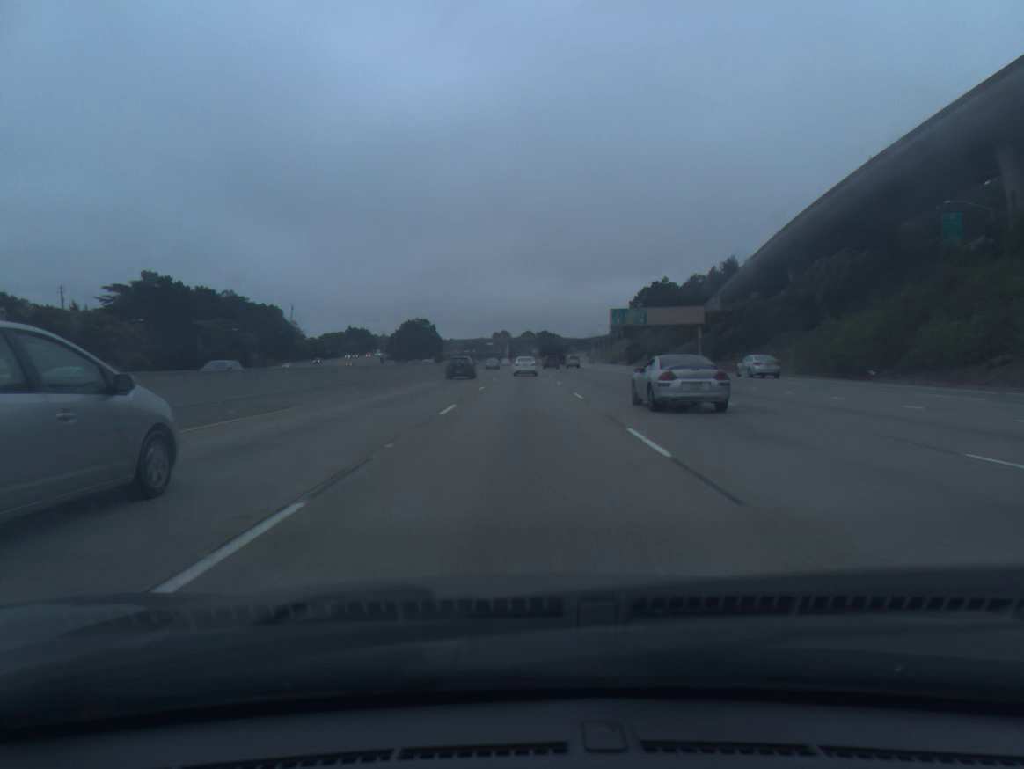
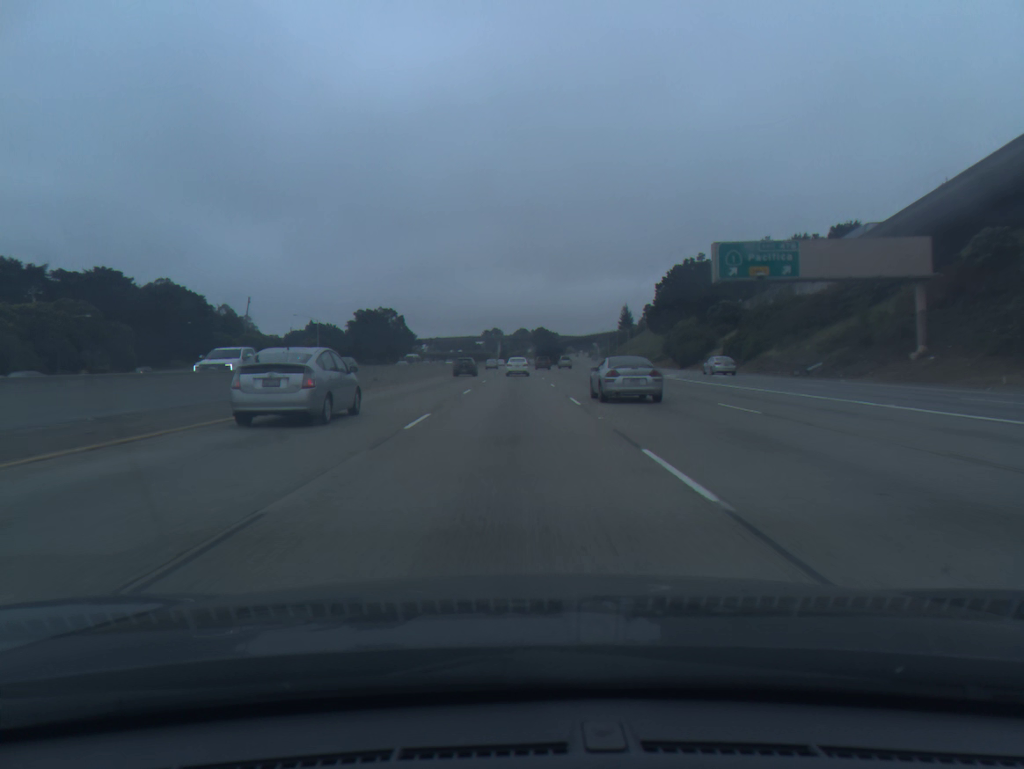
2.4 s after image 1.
(+0.4, +61.7) m; 0°
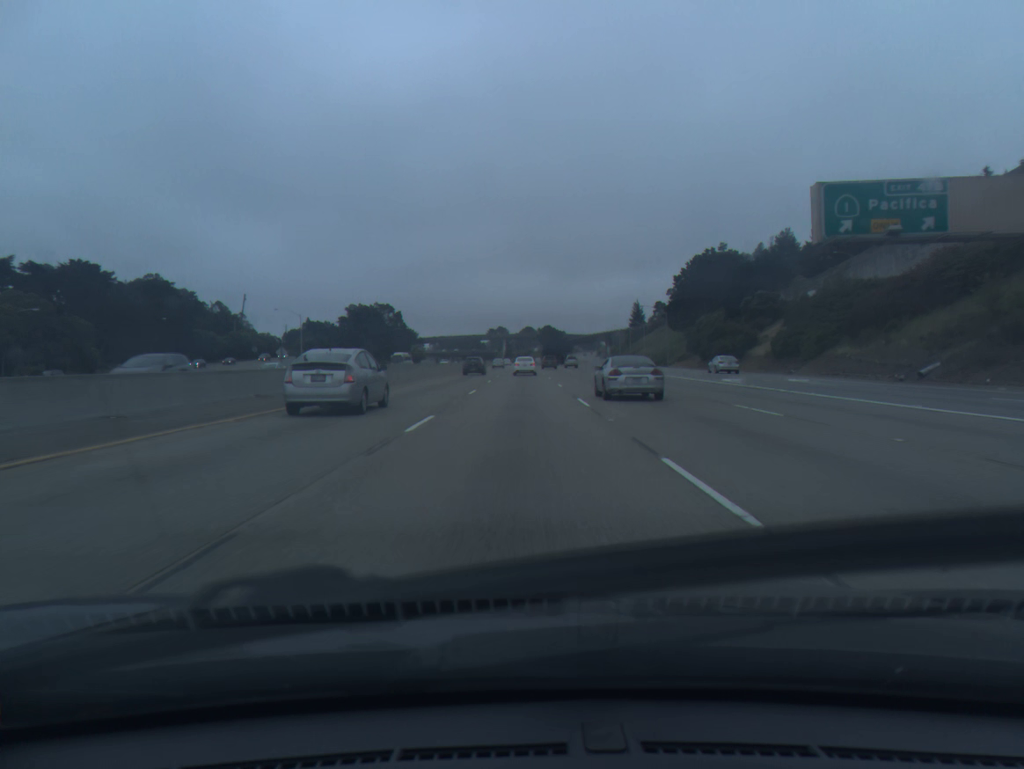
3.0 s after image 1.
(-0.1, +15.5) m; 0°
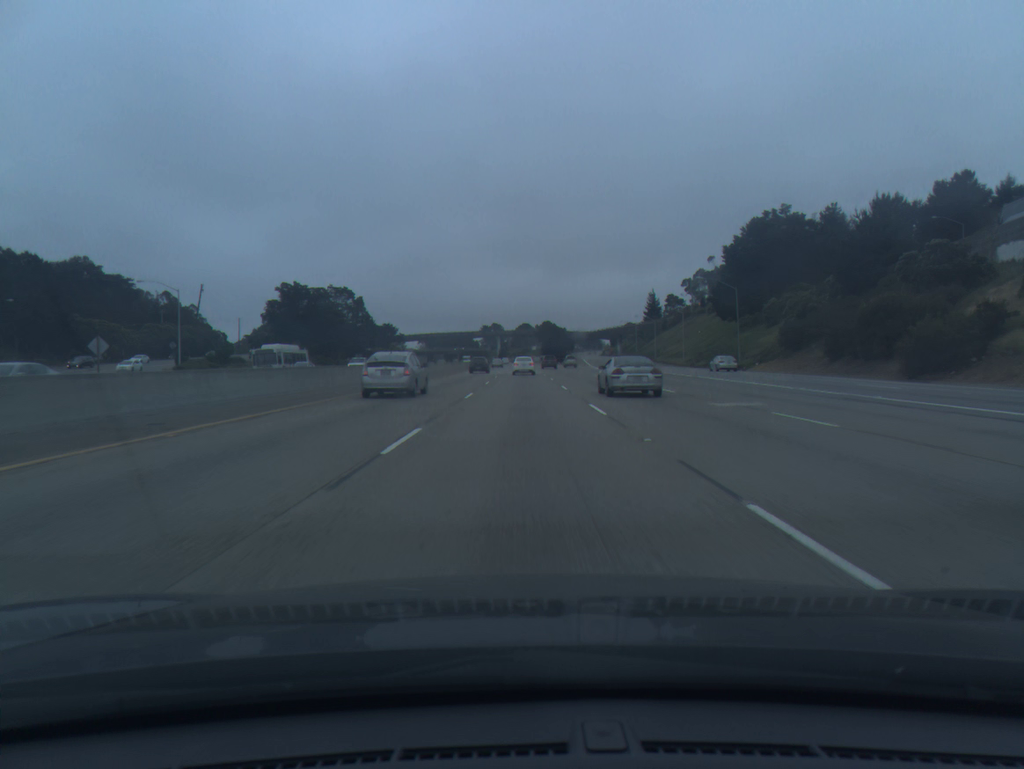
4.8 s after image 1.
(0.0, +46.8) m; 0°
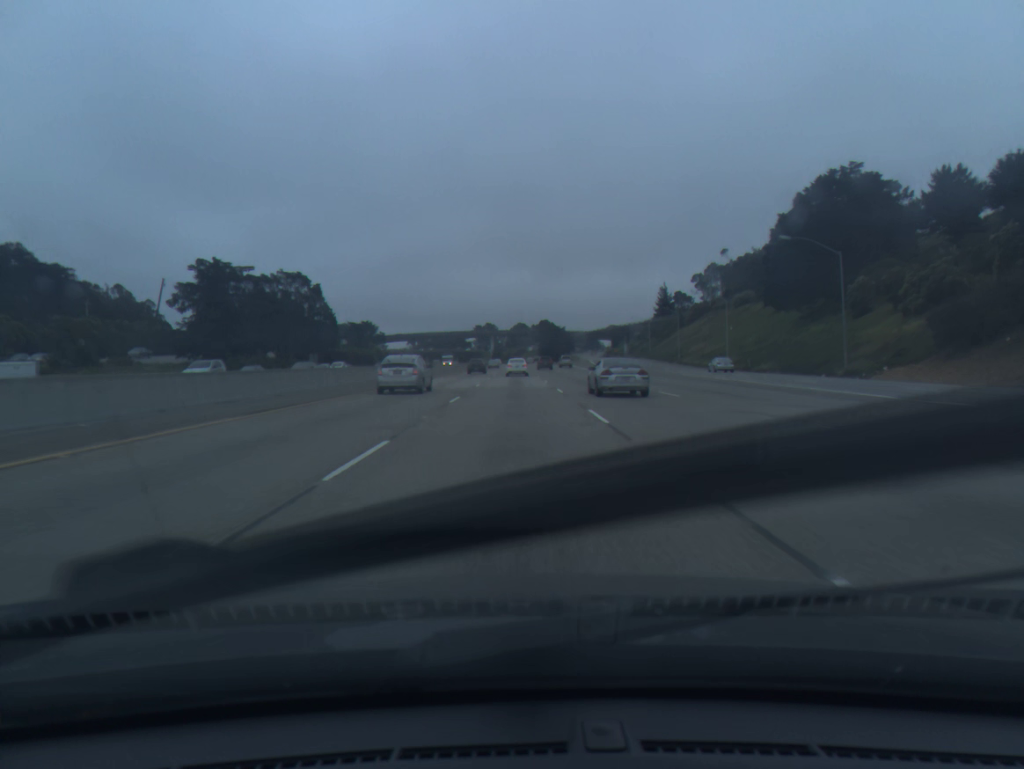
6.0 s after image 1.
(+0.1, +31.5) m; 0°
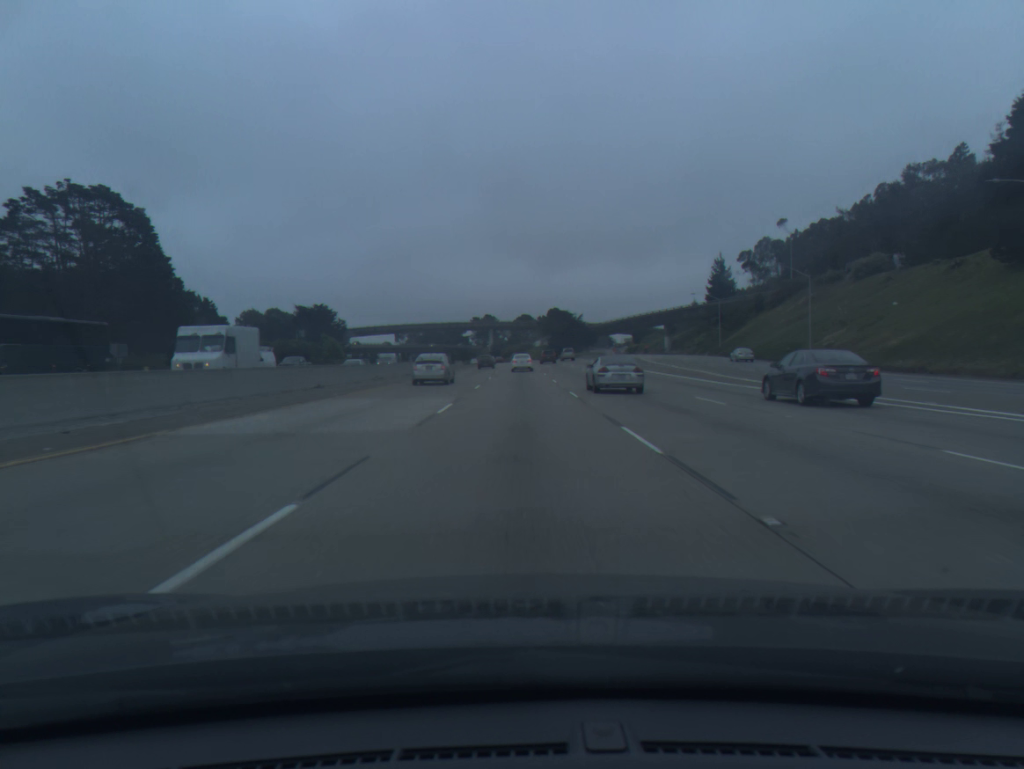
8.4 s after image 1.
(-0.4, +63.6) m; 0°
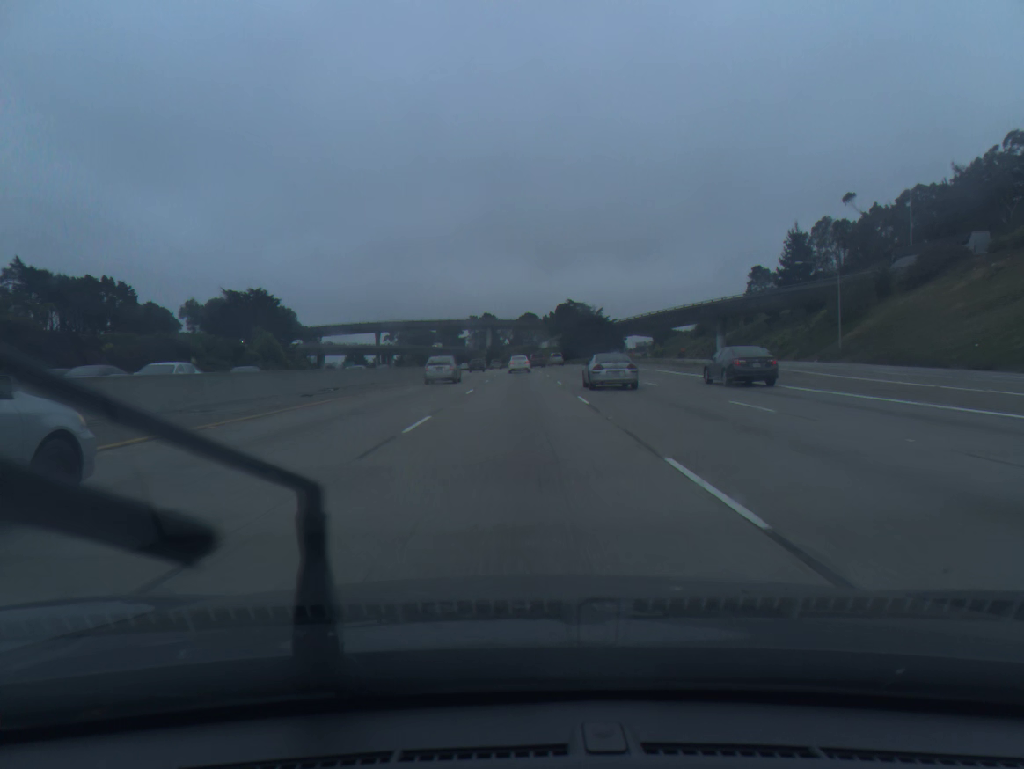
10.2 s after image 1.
(+0.1, +48.2) m; 0°
